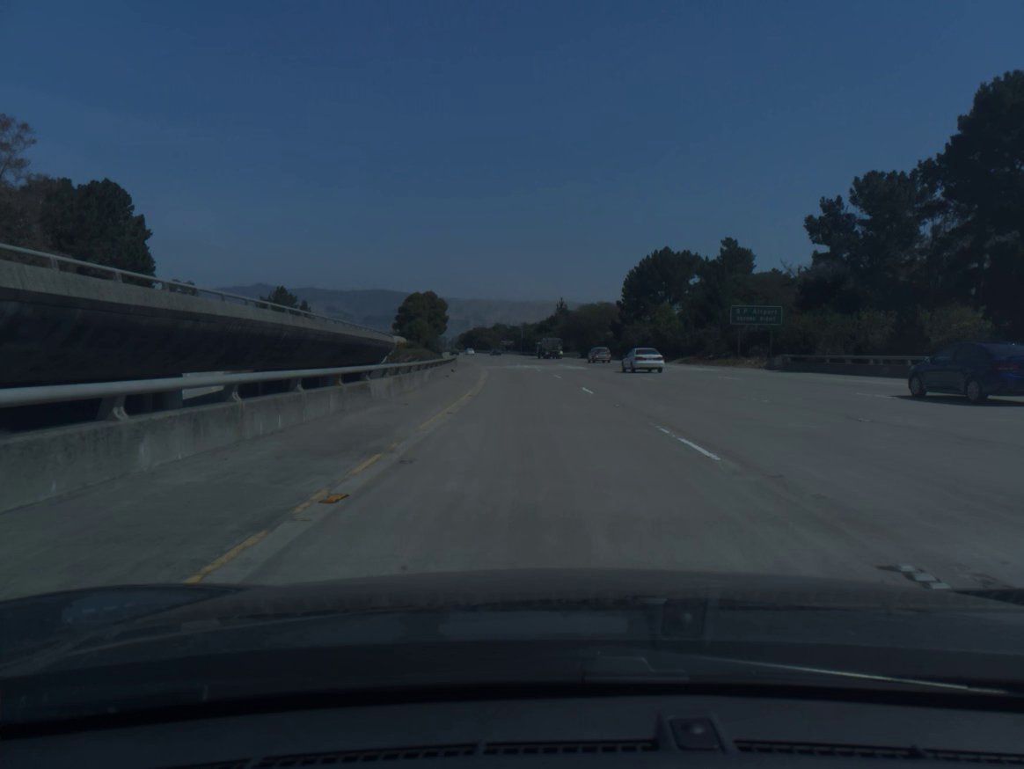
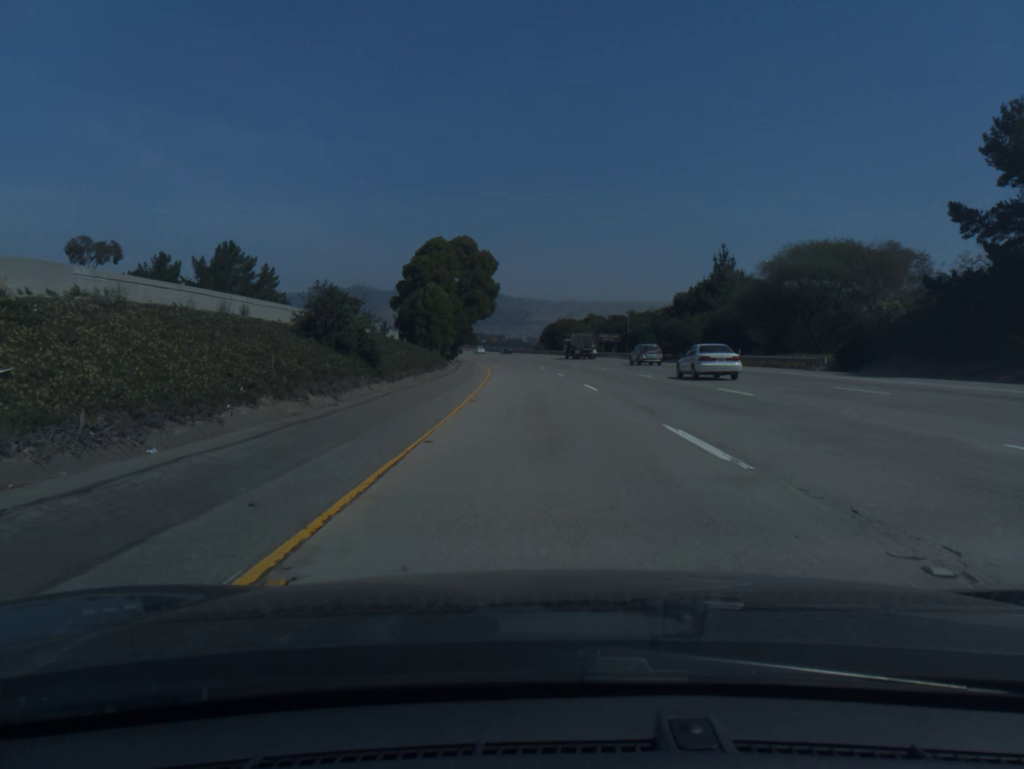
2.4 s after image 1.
(-4.7, +80.0) m; -7°
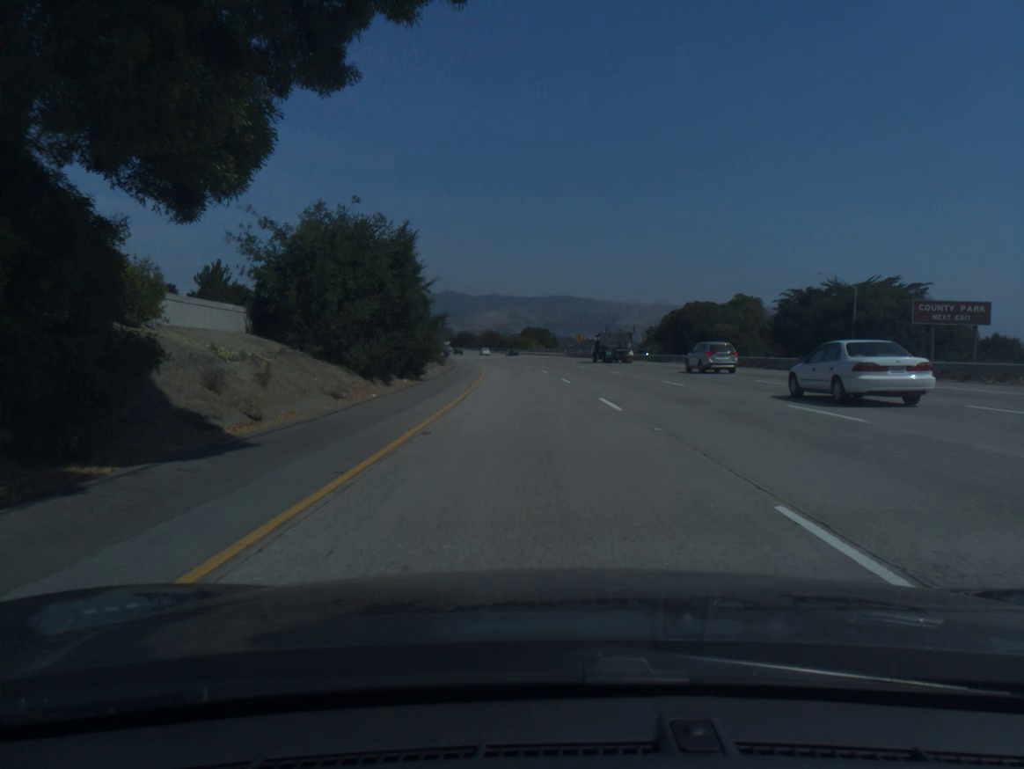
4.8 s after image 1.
(-4.2, +80.0) m; -6°
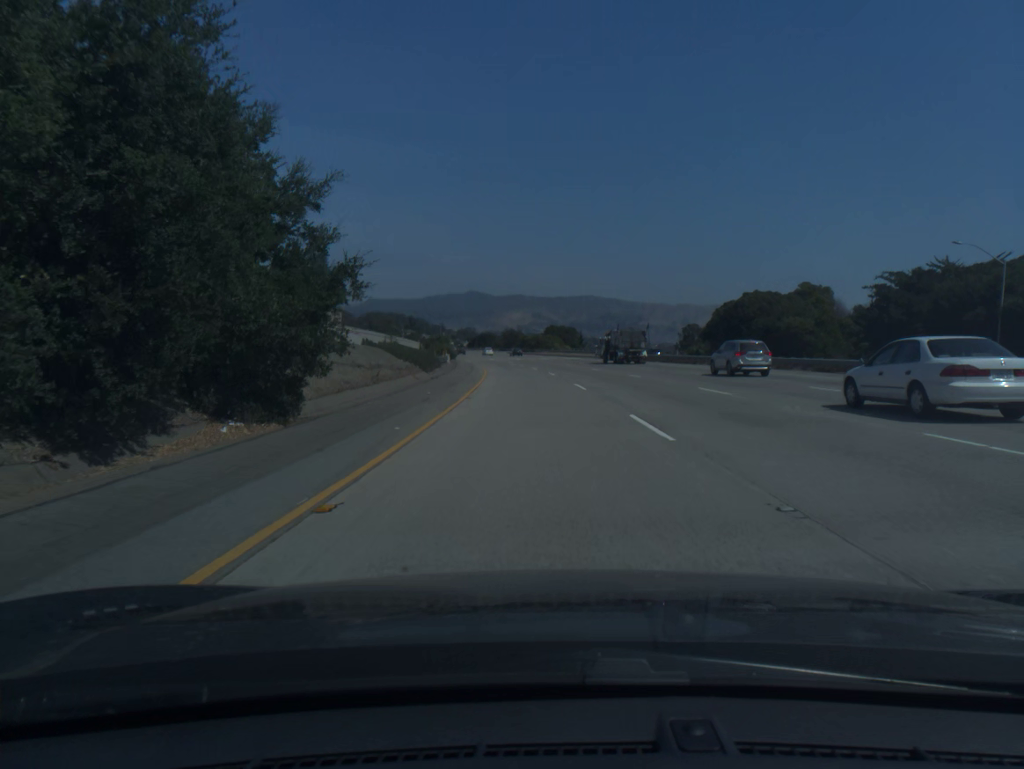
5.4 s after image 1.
(-0.3, +20.0) m; -2°
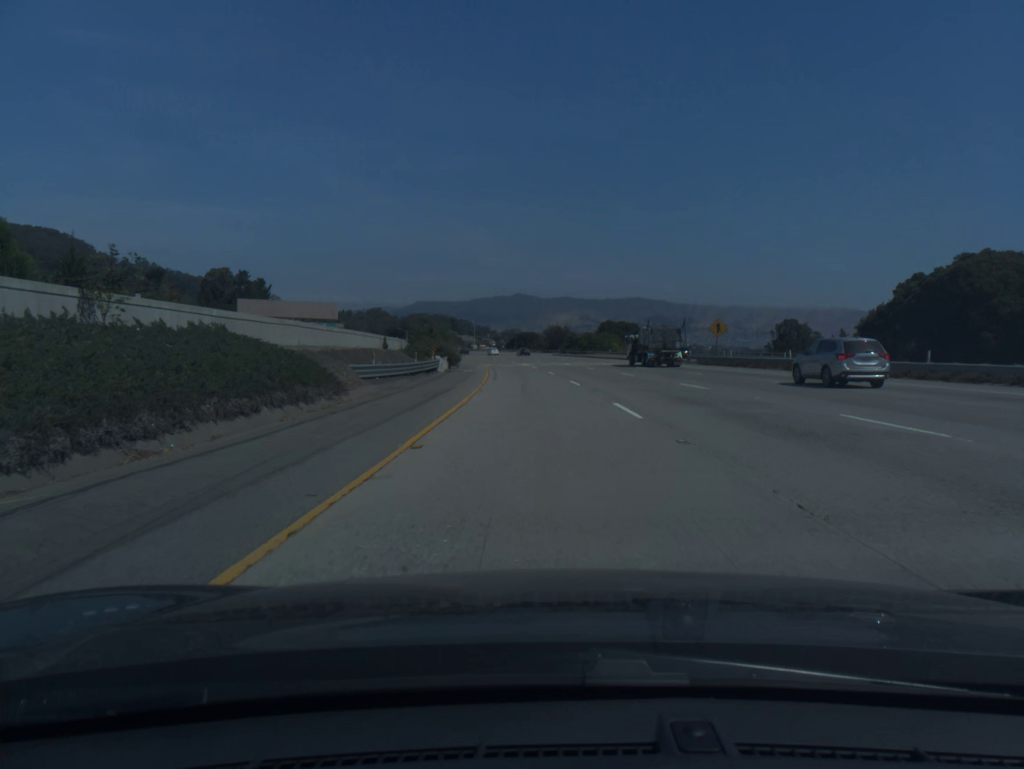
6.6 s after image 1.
(-1.2, +40.0) m; -3°
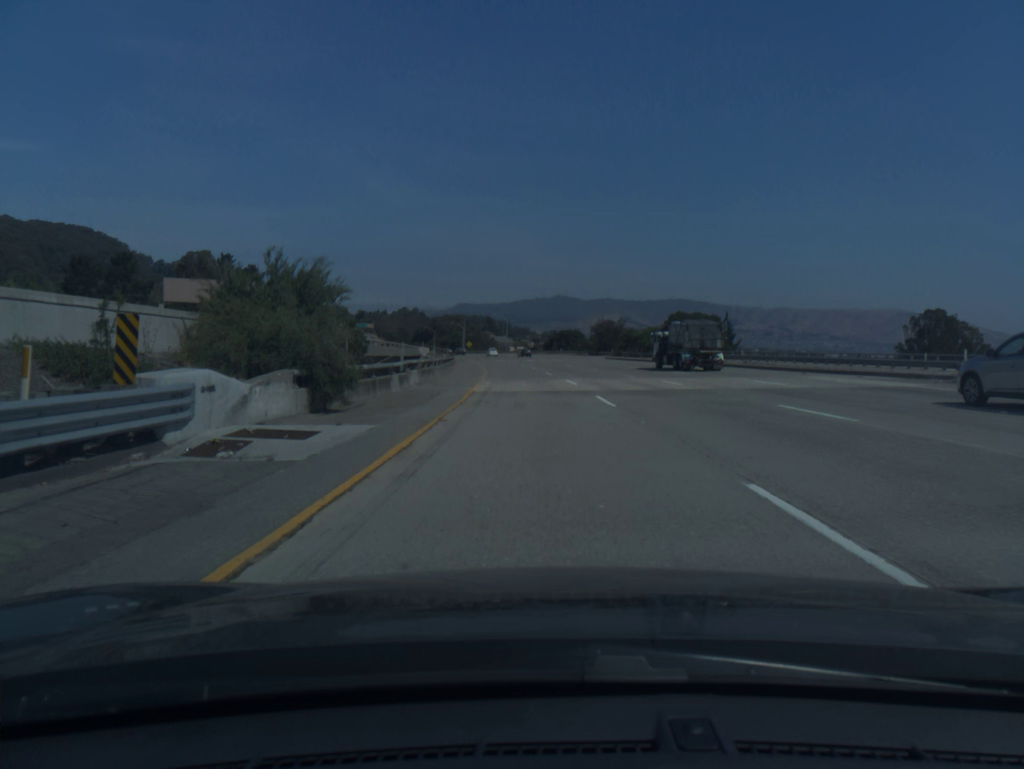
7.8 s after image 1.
(-1.0, +40.0) m; -3°
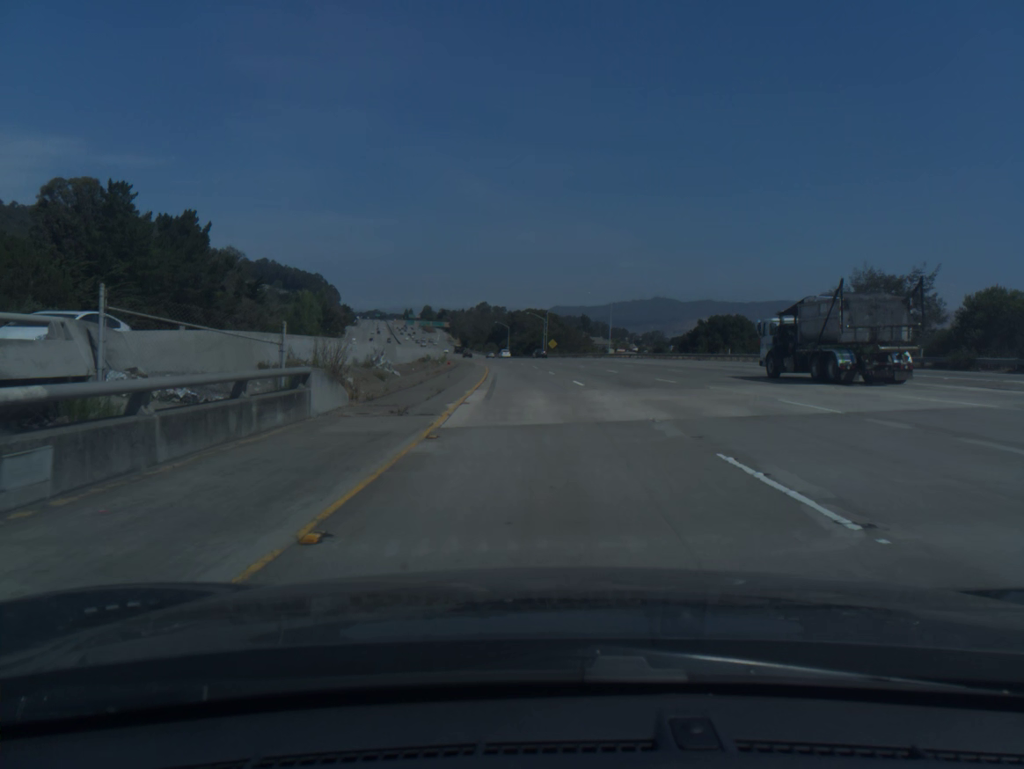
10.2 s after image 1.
(-4.6, +79.9) m; -7°
